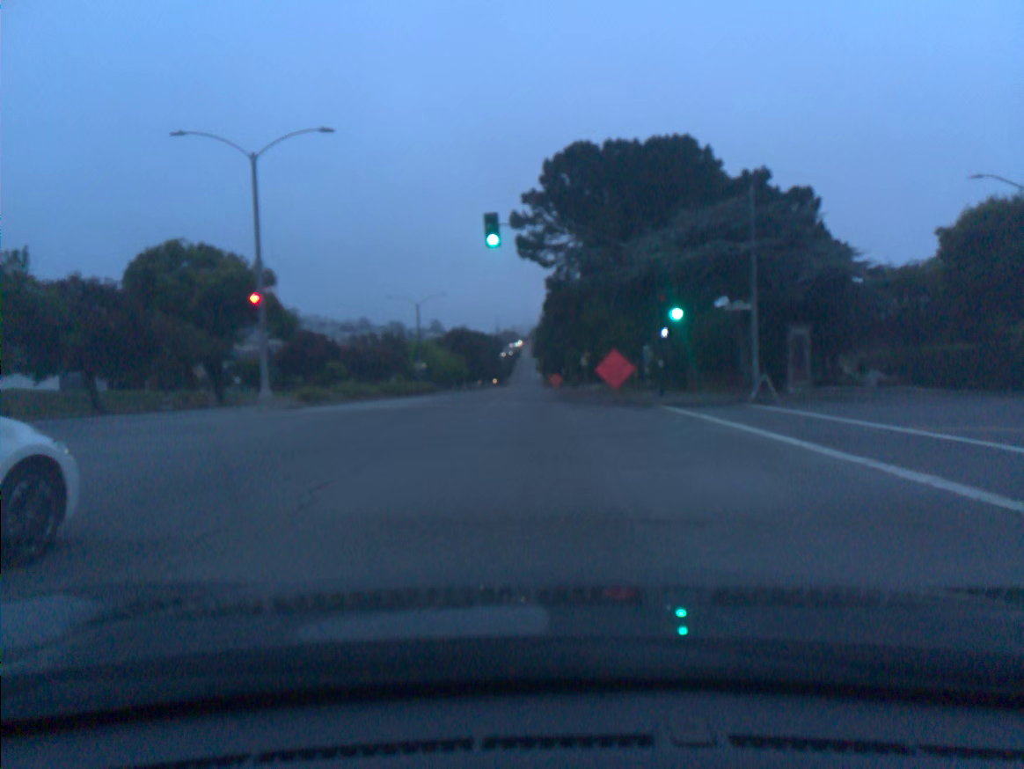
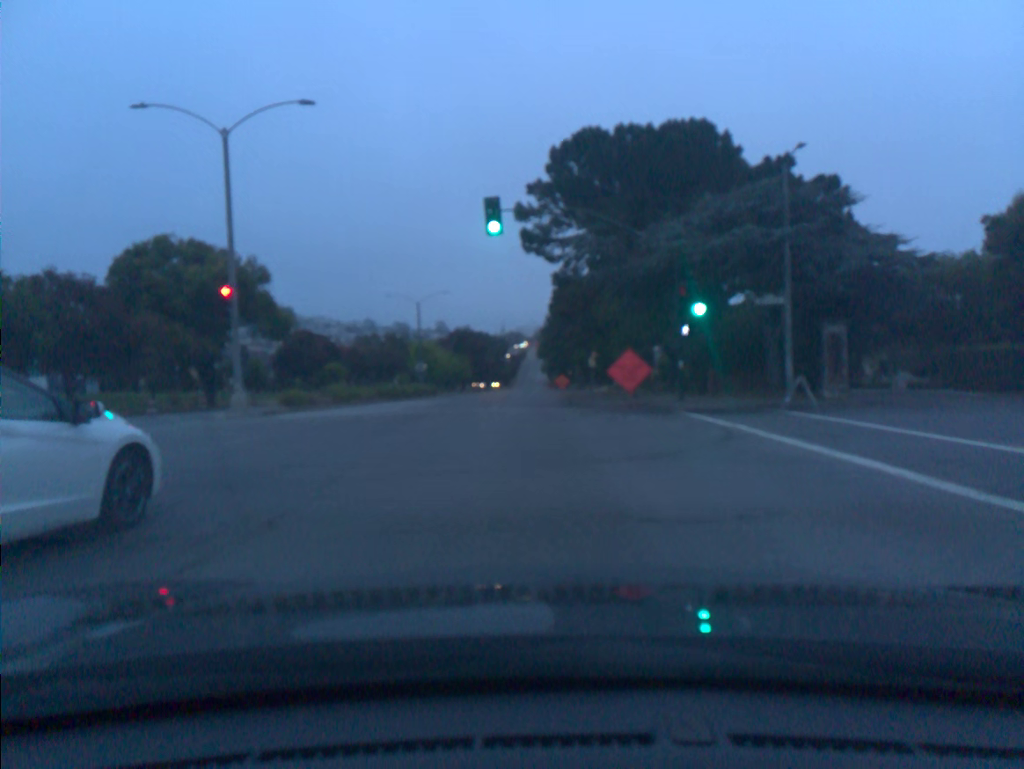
(0.0, +3.0) m; 0°
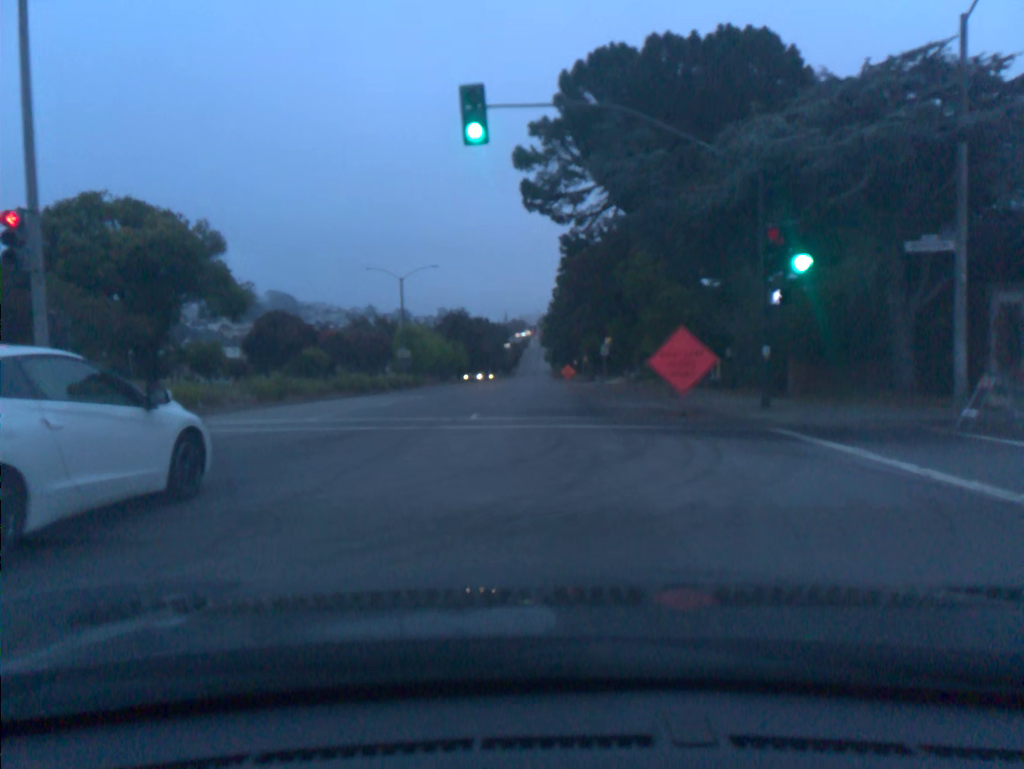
(0.0, +9.6) m; +1°
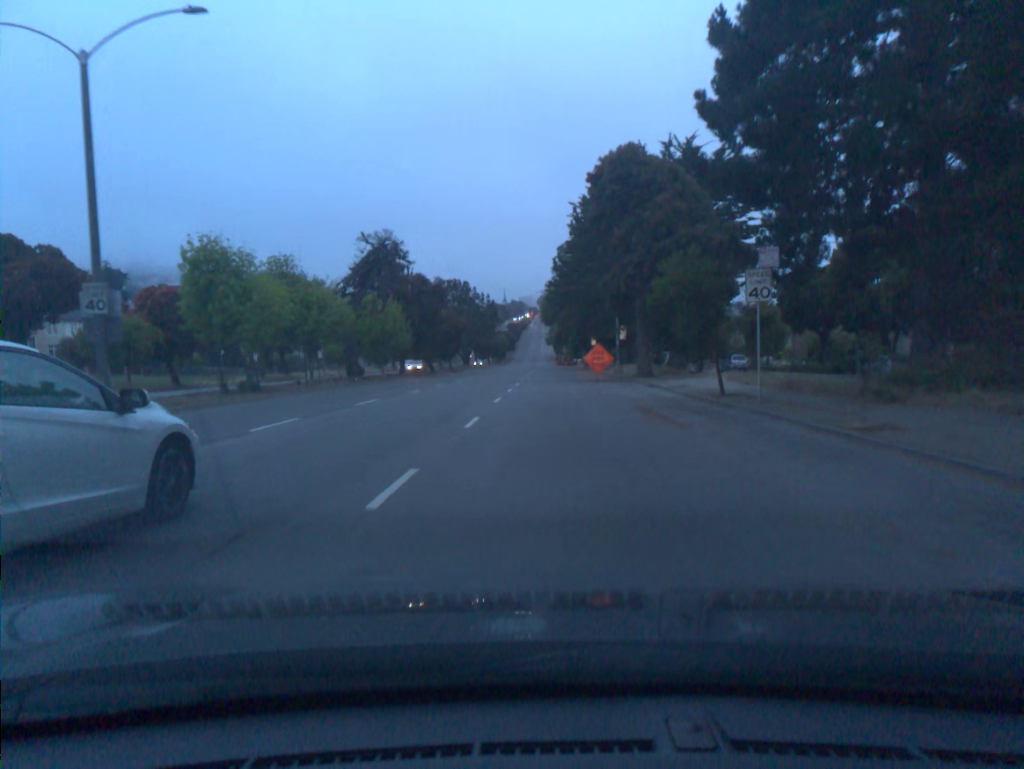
(+0.3, +40.4) m; +1°
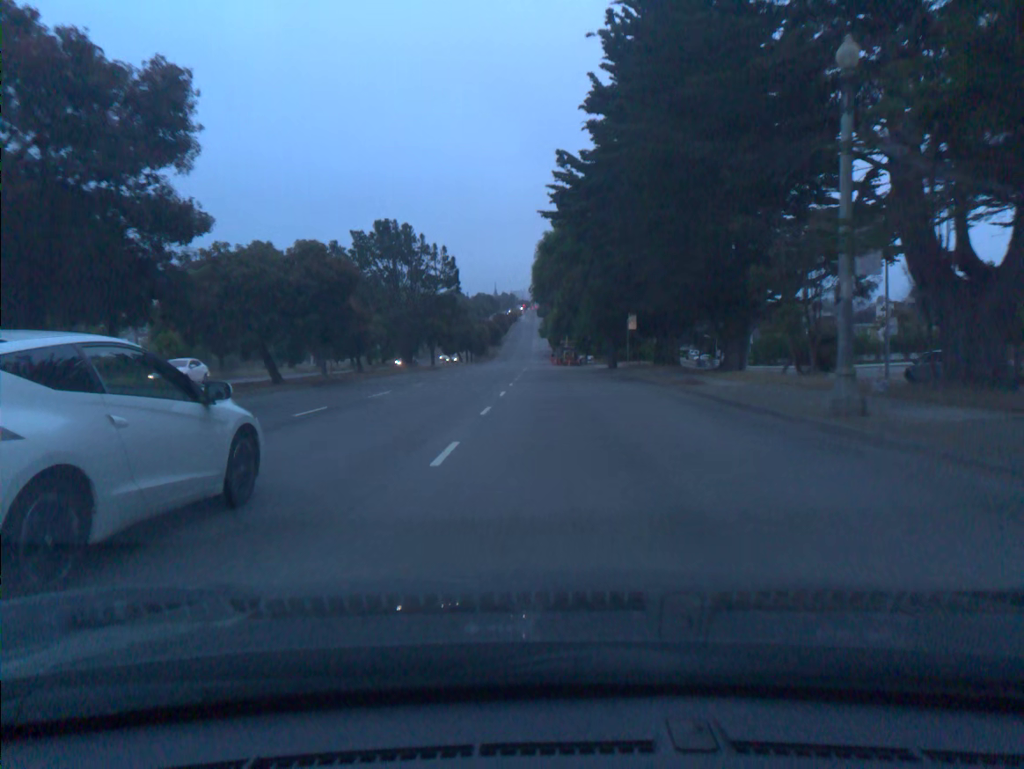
(+0.3, +41.9) m; +1°
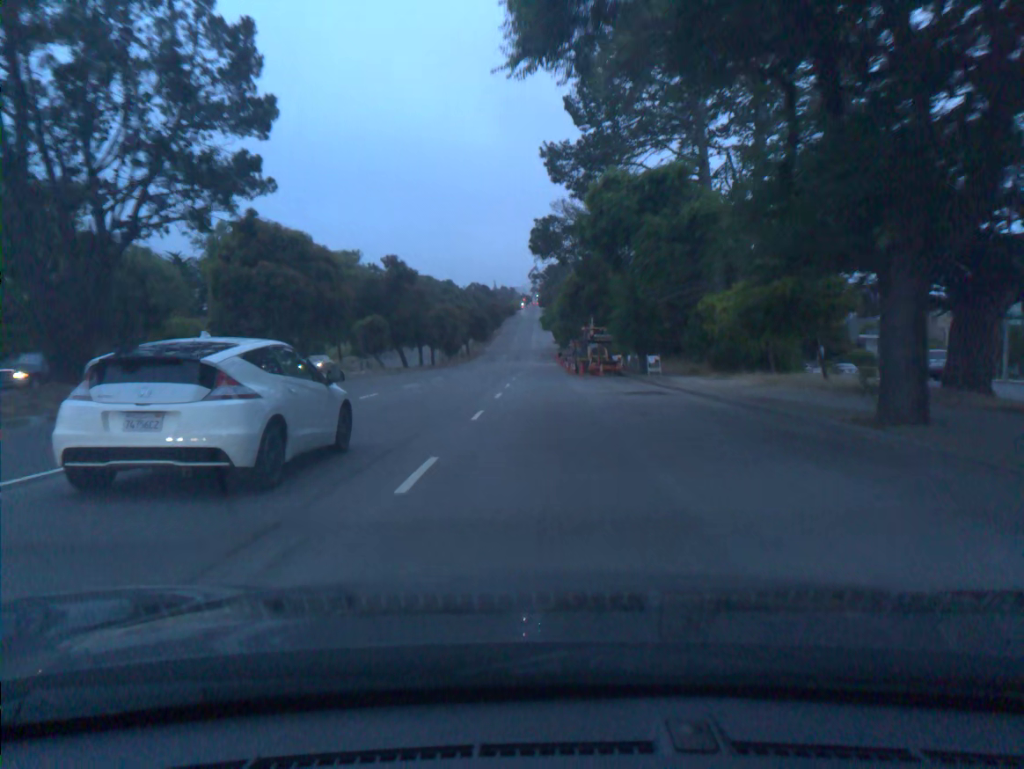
(-0.1, +45.2) m; 0°
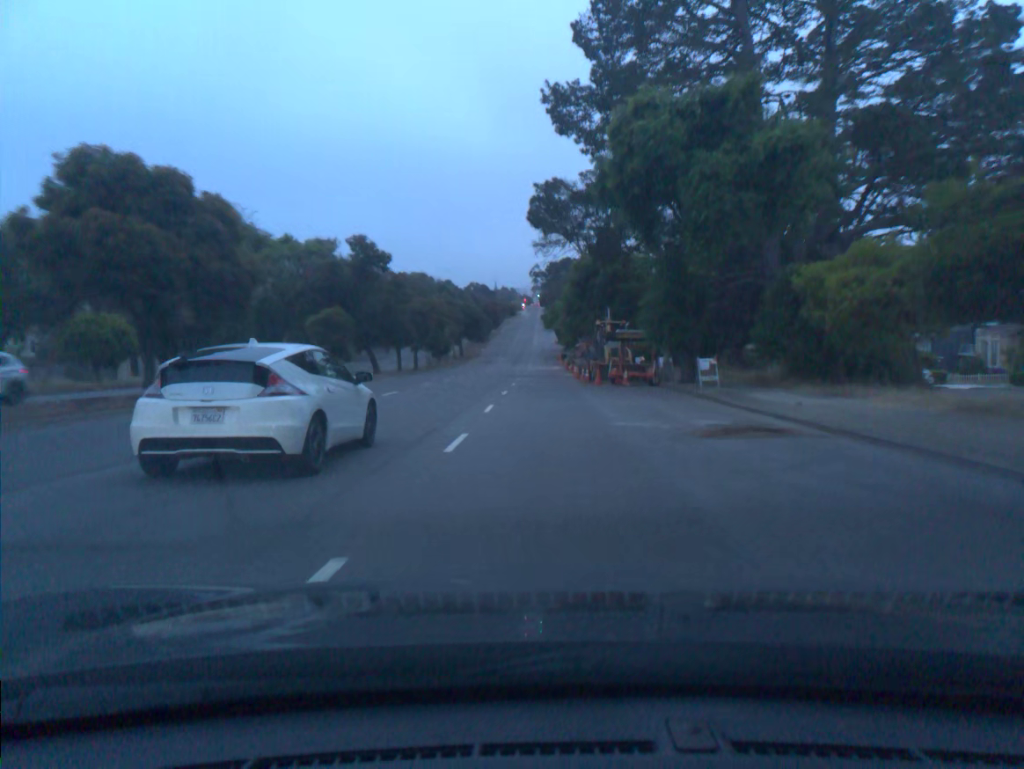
(0.0, +11.6) m; 0°
